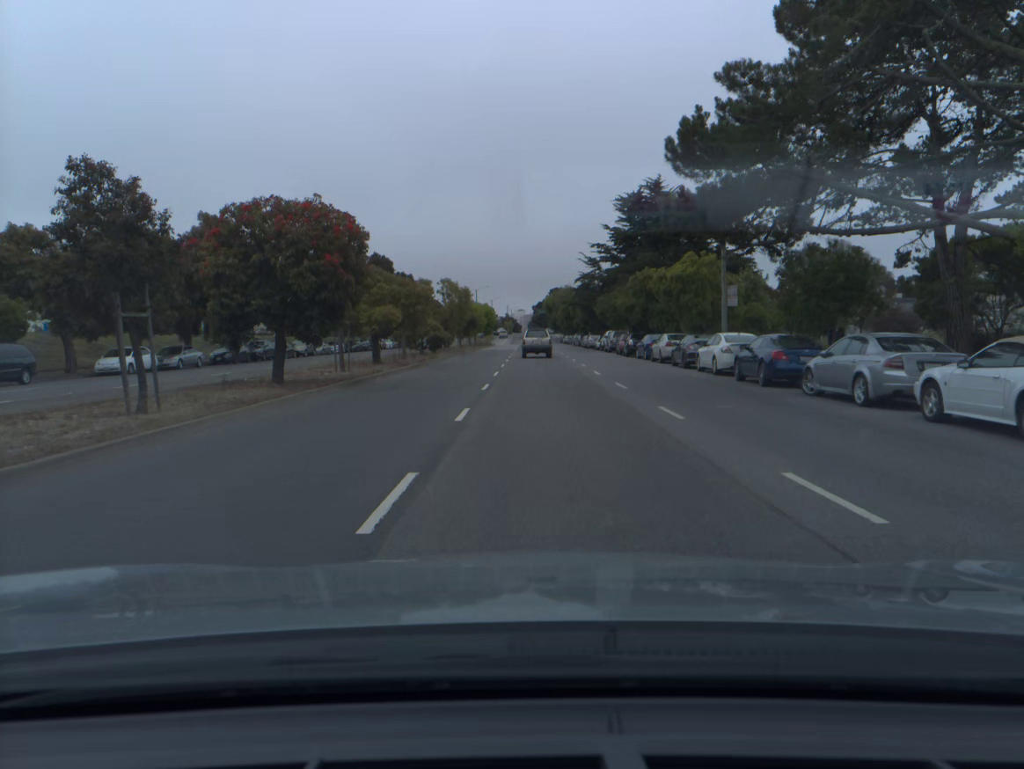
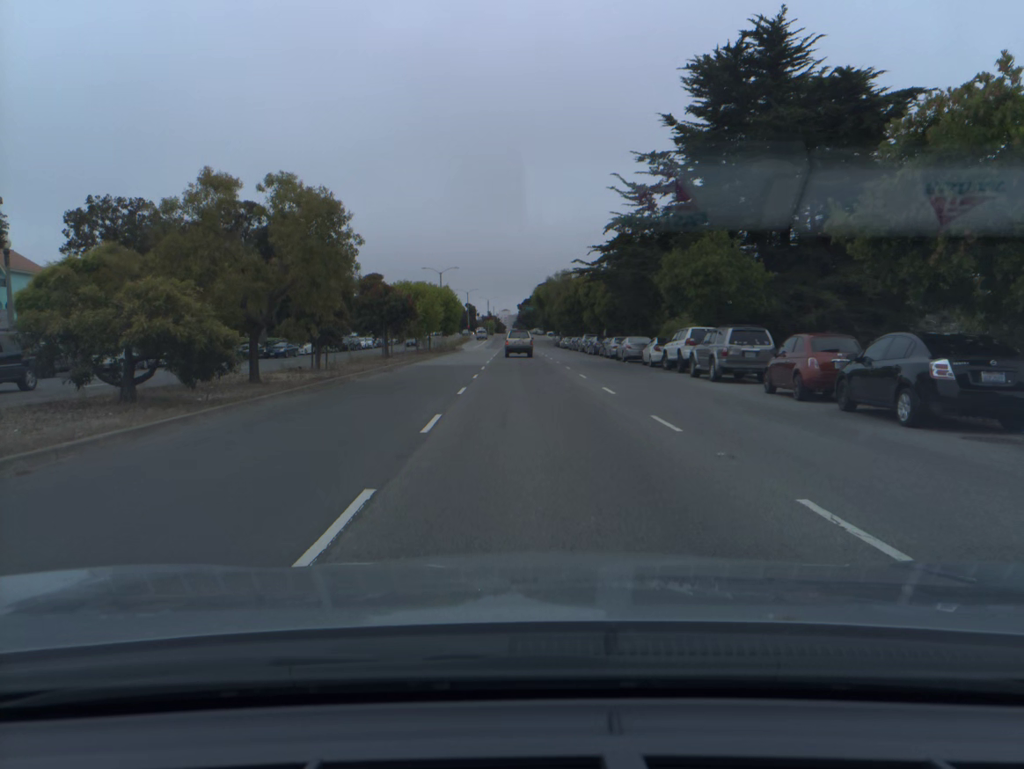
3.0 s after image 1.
(+0.3, +37.8) m; +1°
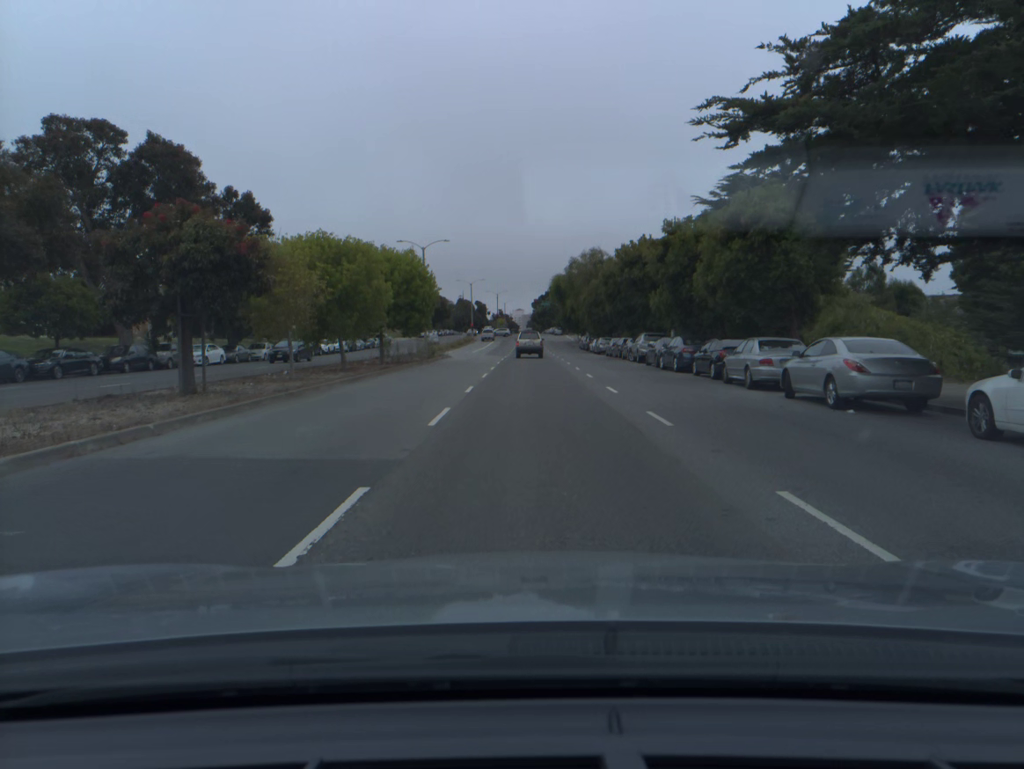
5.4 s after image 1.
(-0.2, +28.3) m; -1°
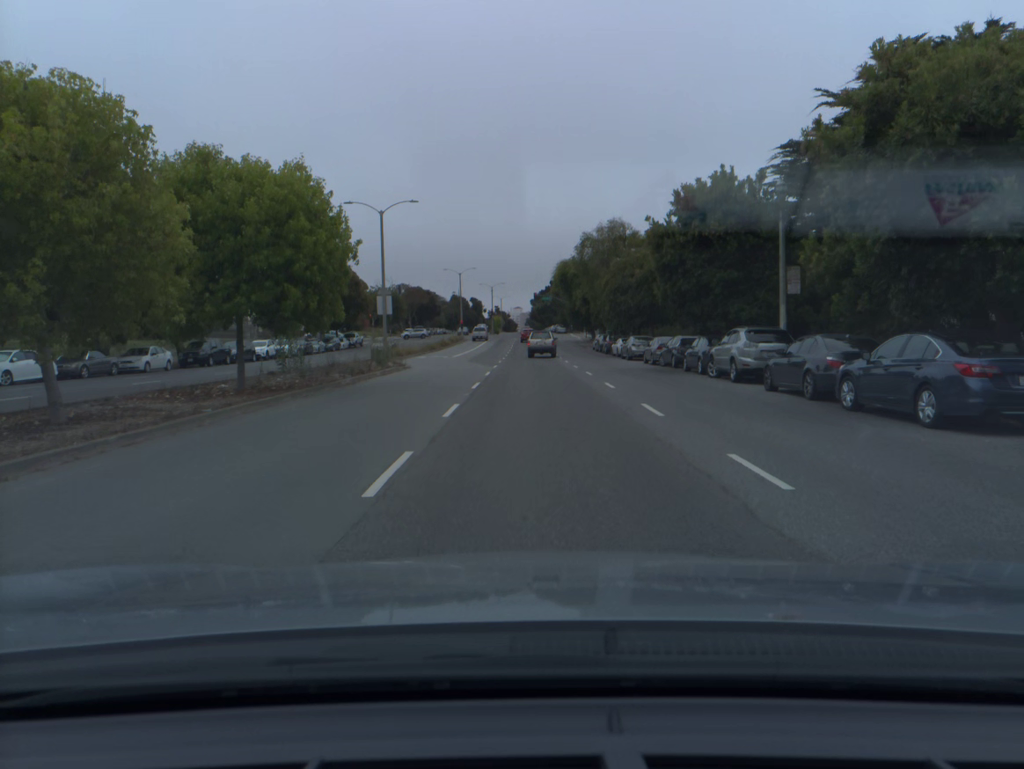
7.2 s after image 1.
(0.0, +19.9) m; 0°
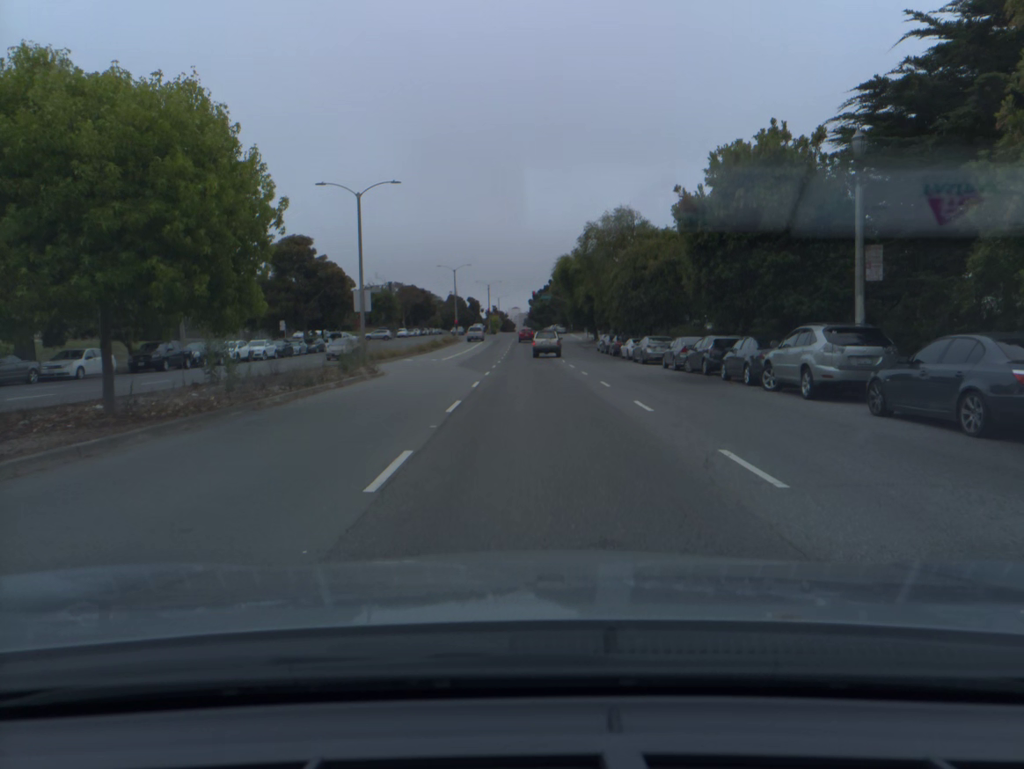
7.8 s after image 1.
(0.0, +6.4) m; 0°
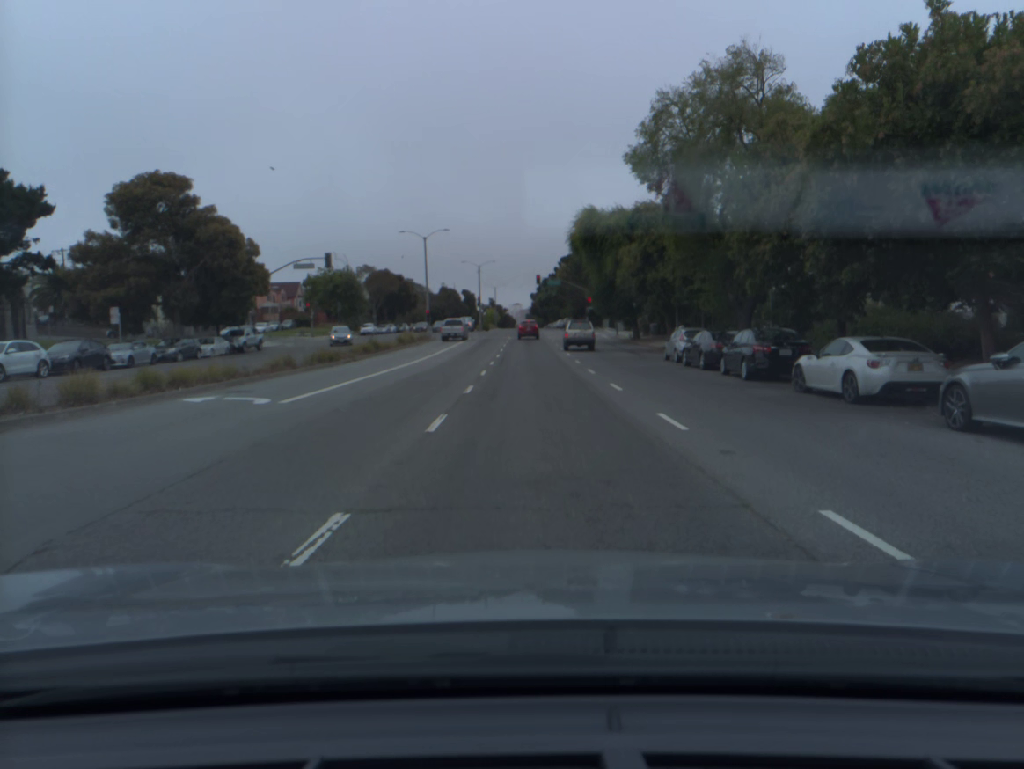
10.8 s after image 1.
(0.0, +32.2) m; 0°
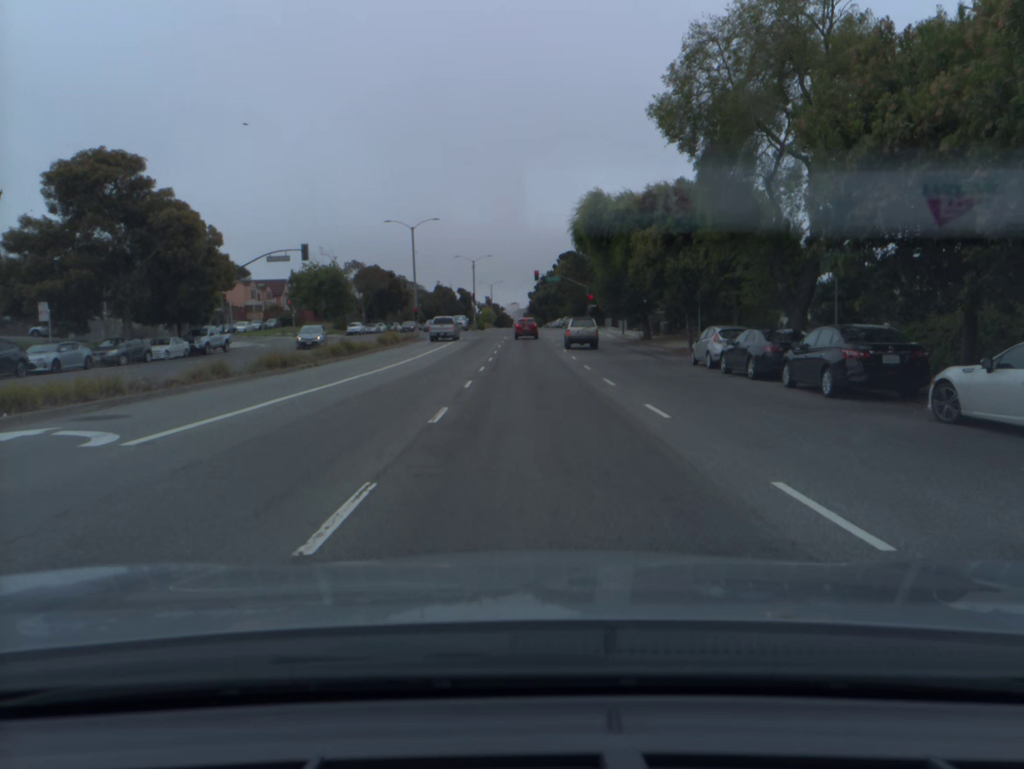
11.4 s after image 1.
(0.0, +6.3) m; 0°
